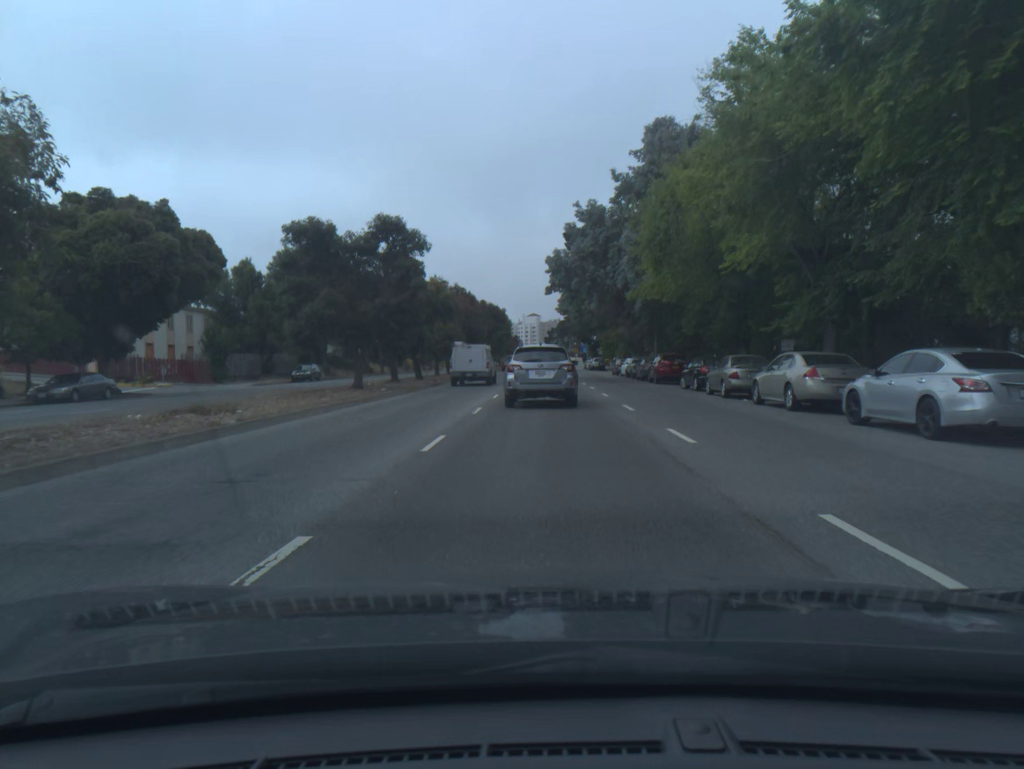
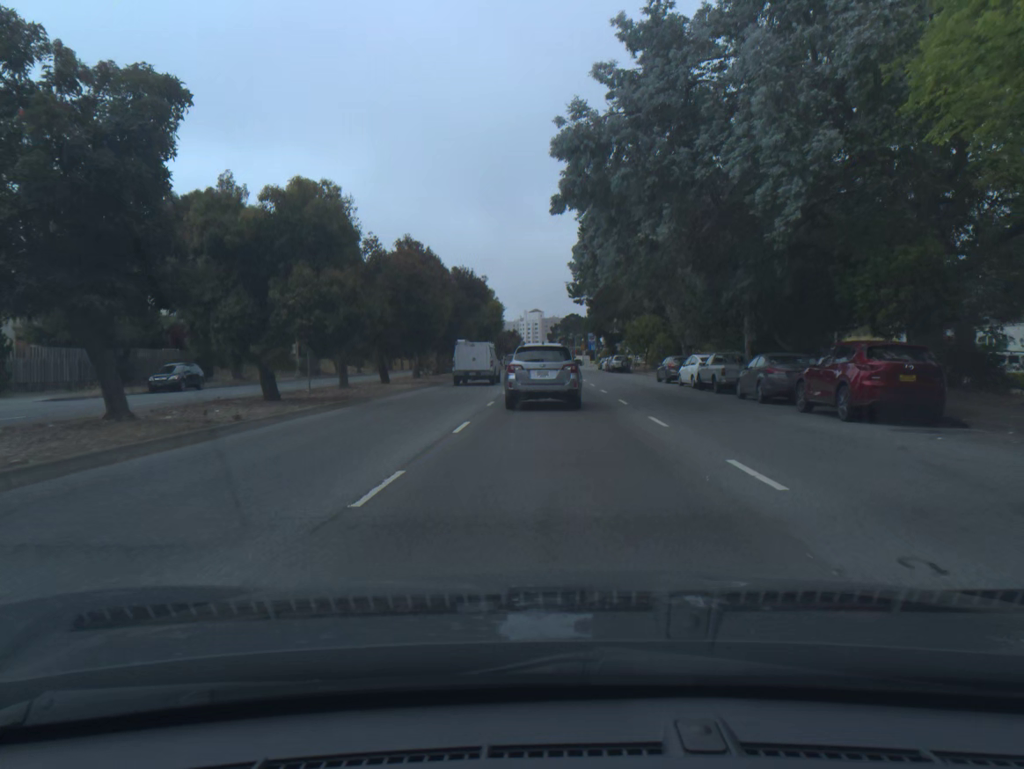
(-0.1, +26.0) m; 0°
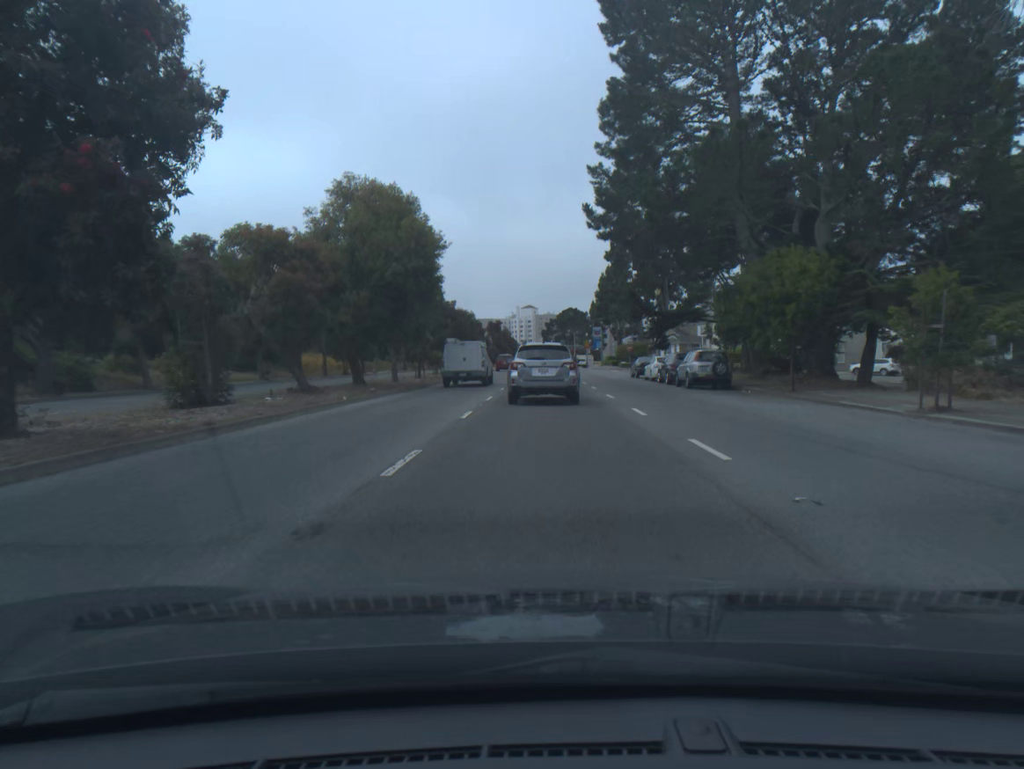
(+0.1, +41.4) m; 0°
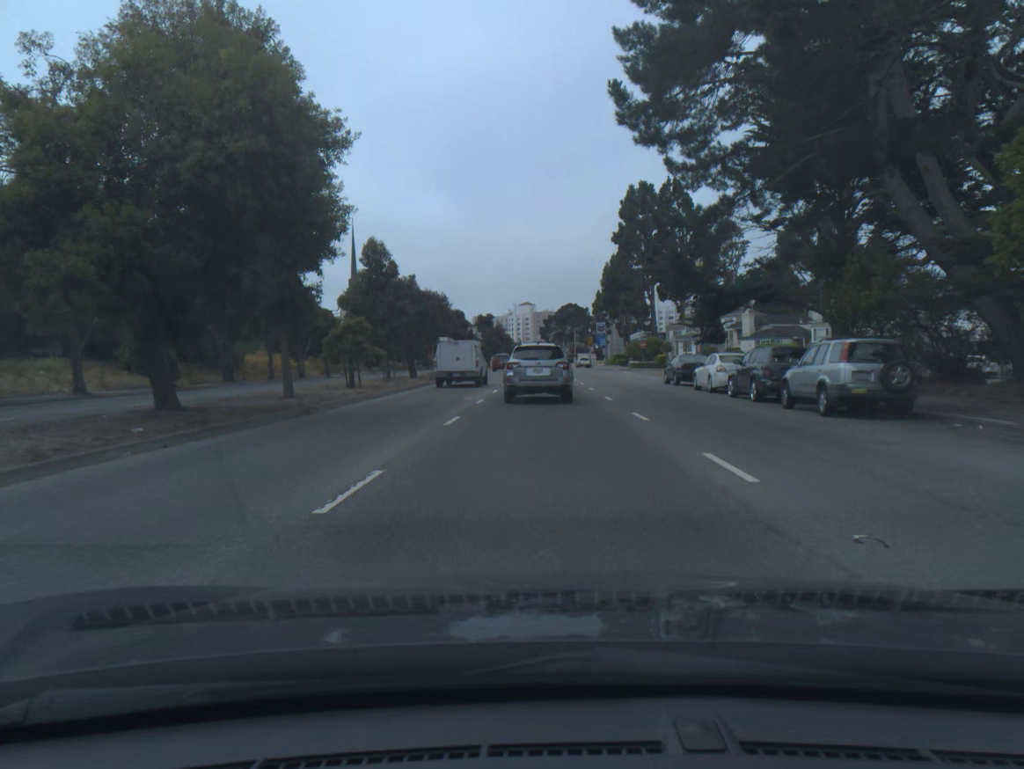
(0.0, +16.2) m; 0°
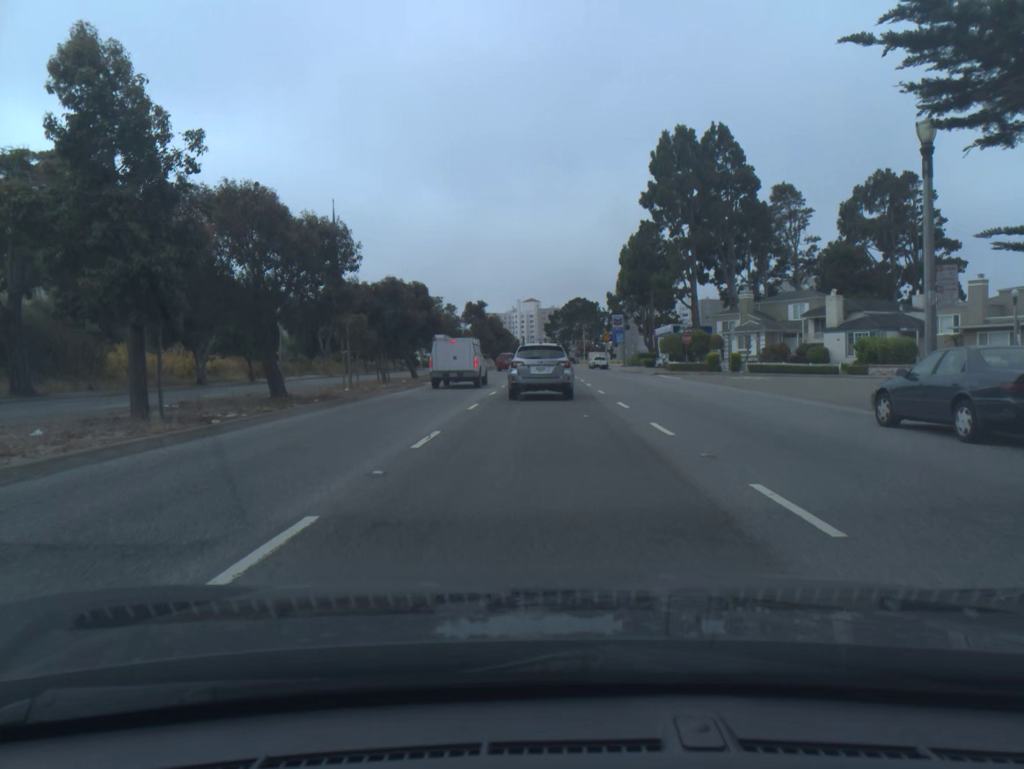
(-0.1, +24.4) m; 0°
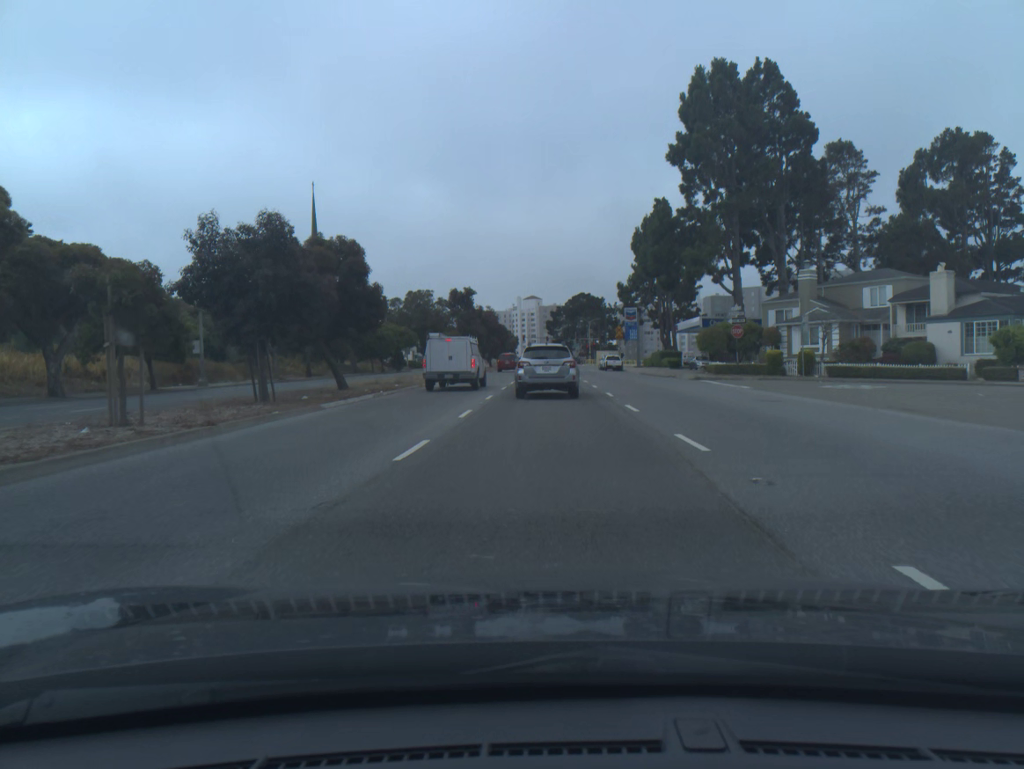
(0.0, +16.4) m; 0°
